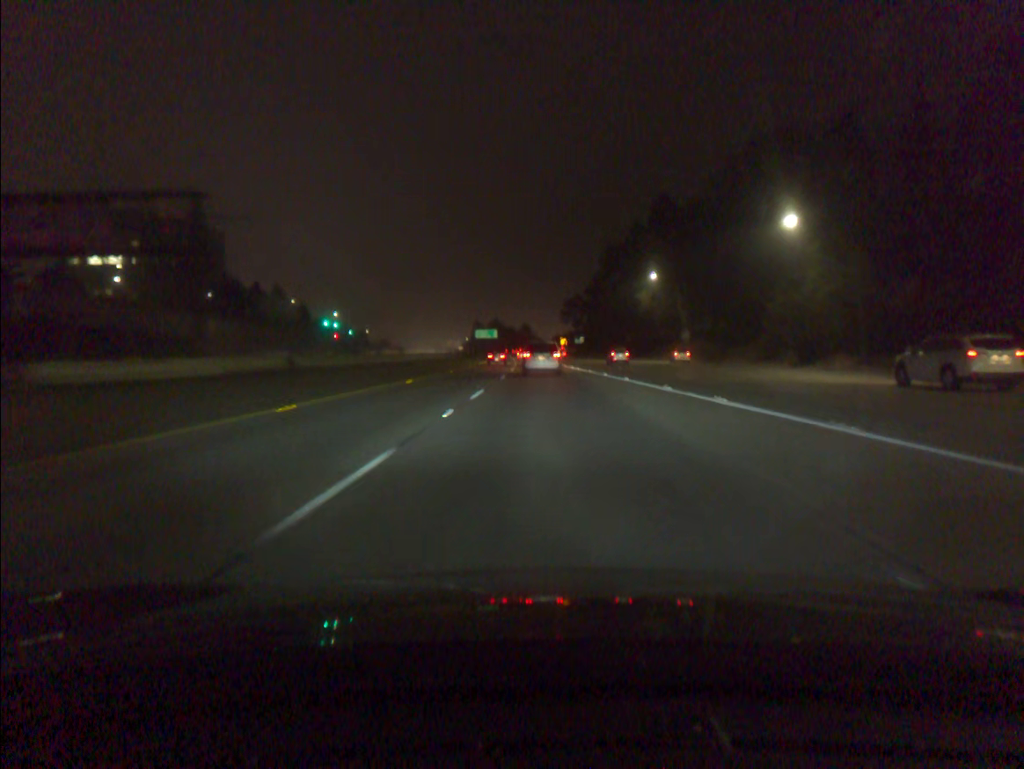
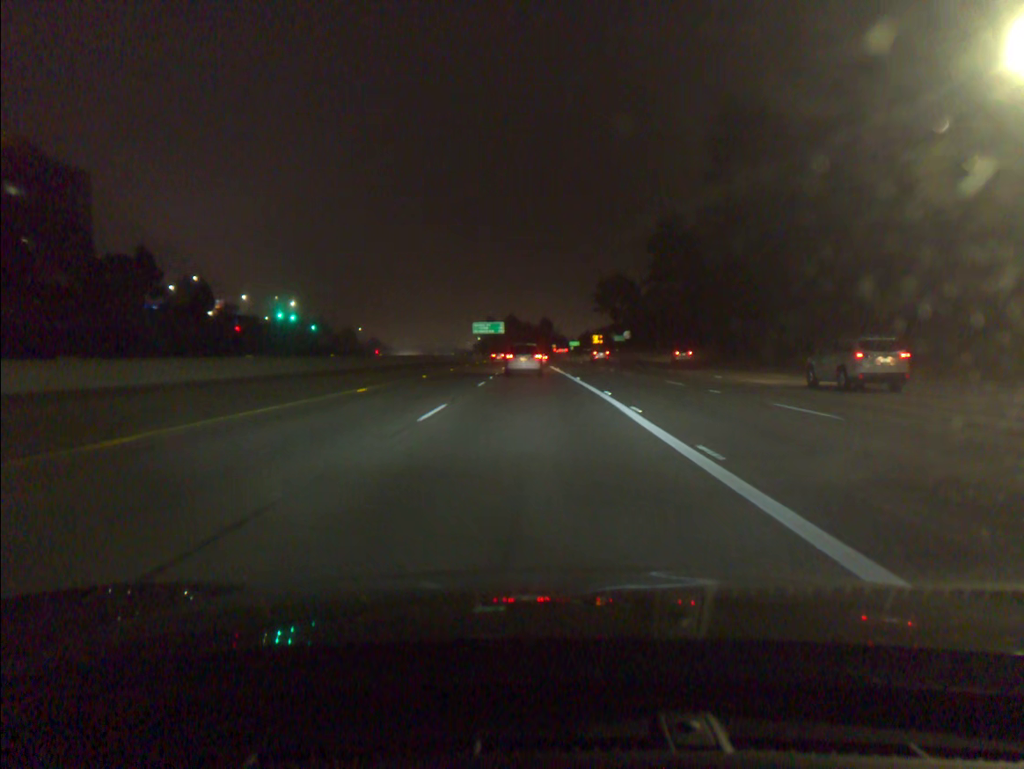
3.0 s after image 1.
(-0.2, +78.9) m; -2°
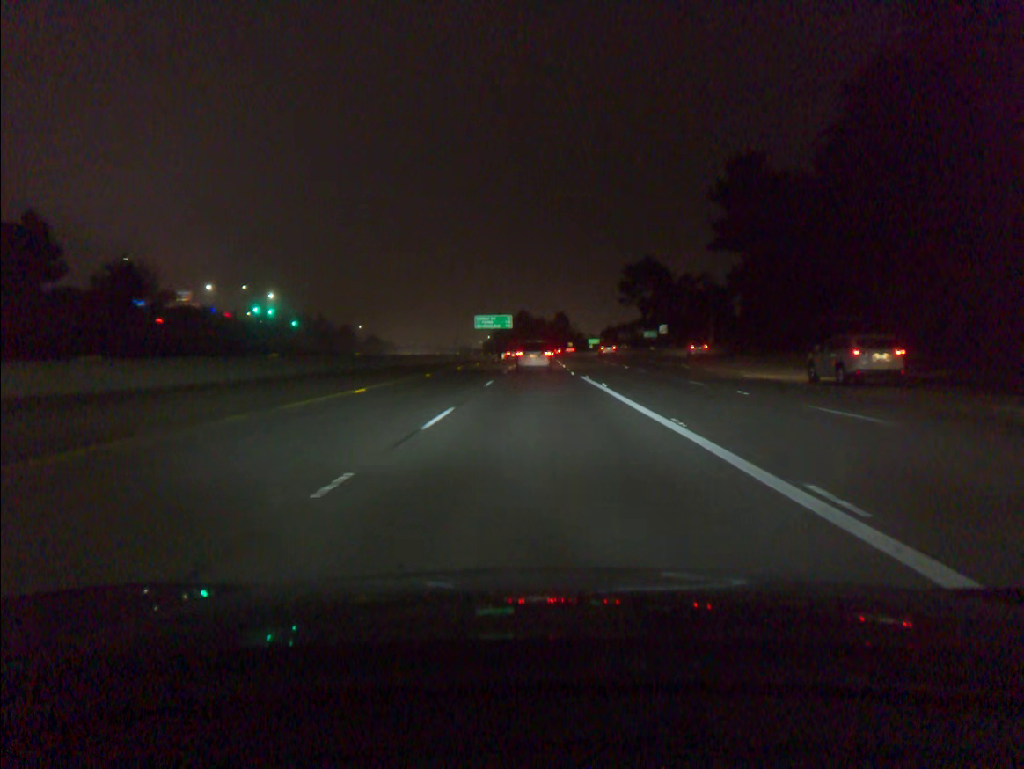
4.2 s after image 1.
(-0.3, +31.0) m; -1°
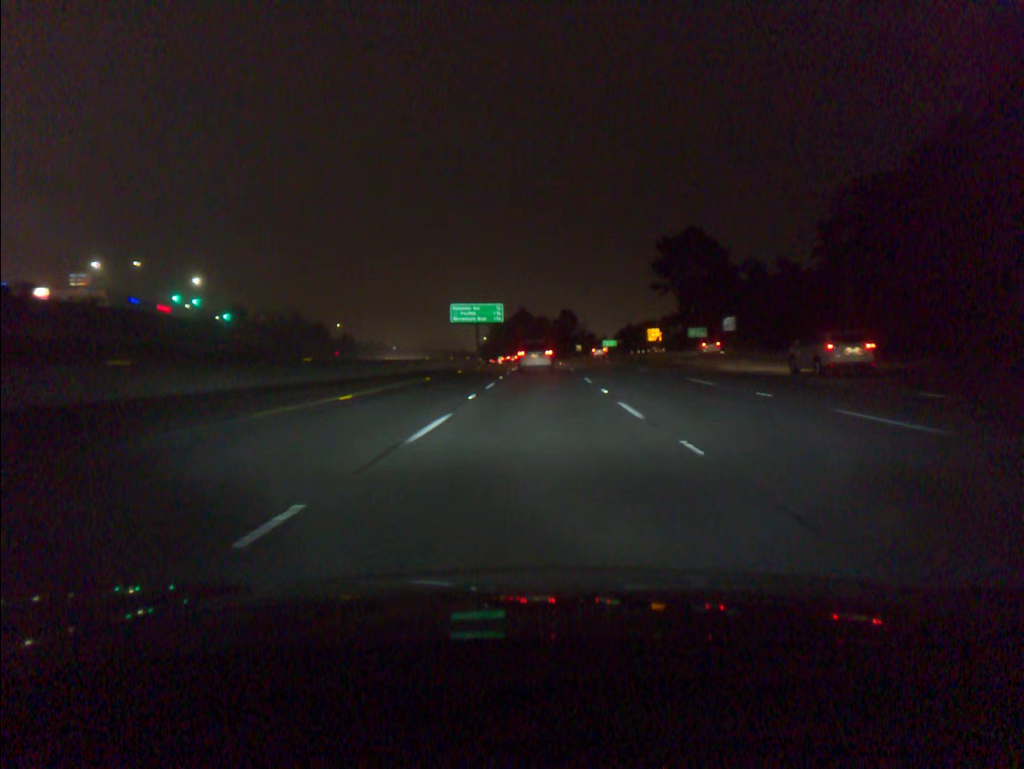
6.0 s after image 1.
(0.0, +45.9) m; 0°
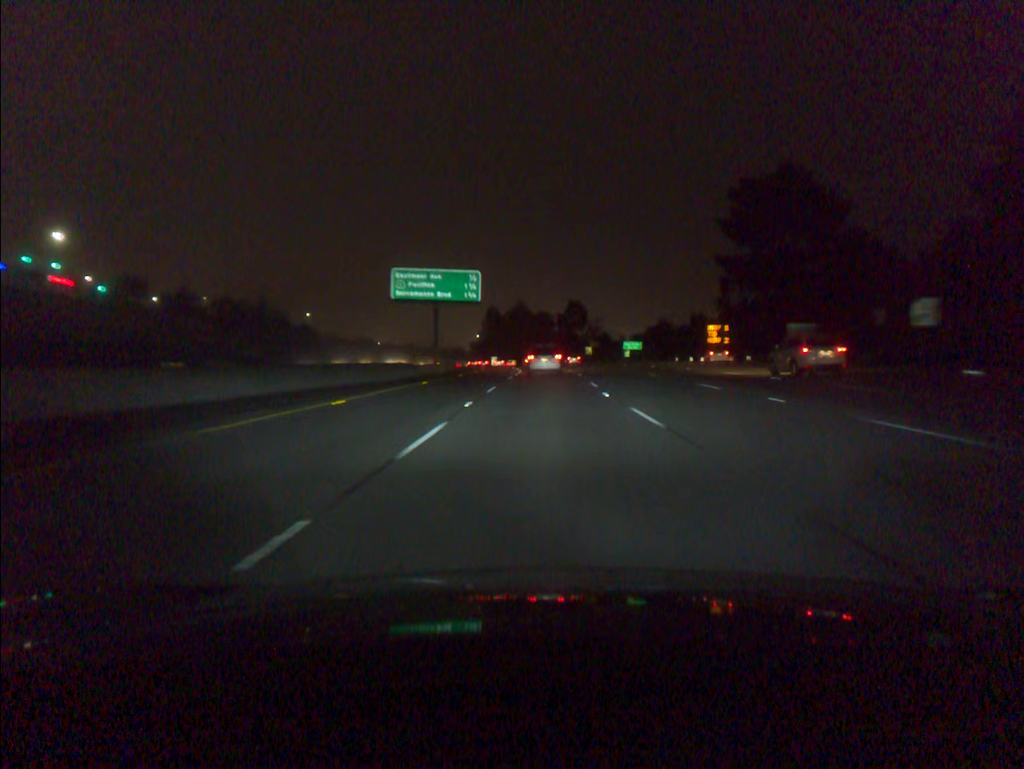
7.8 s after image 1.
(0.0, +45.1) m; 0°
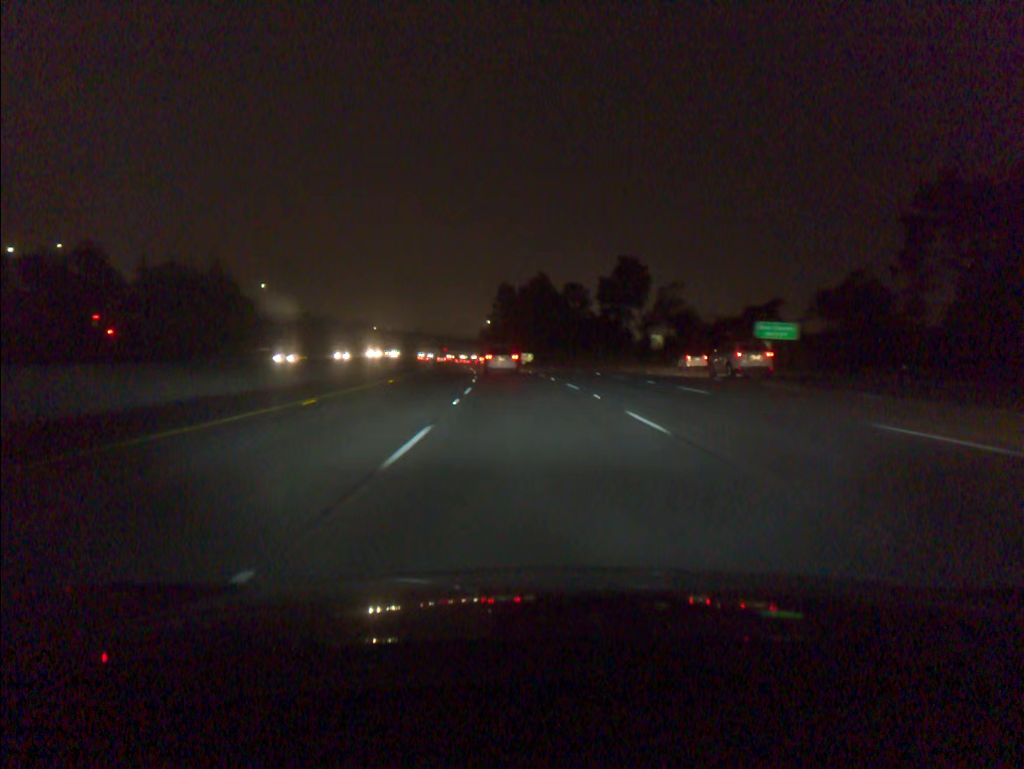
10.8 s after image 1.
(-0.1, +73.7) m; -2°
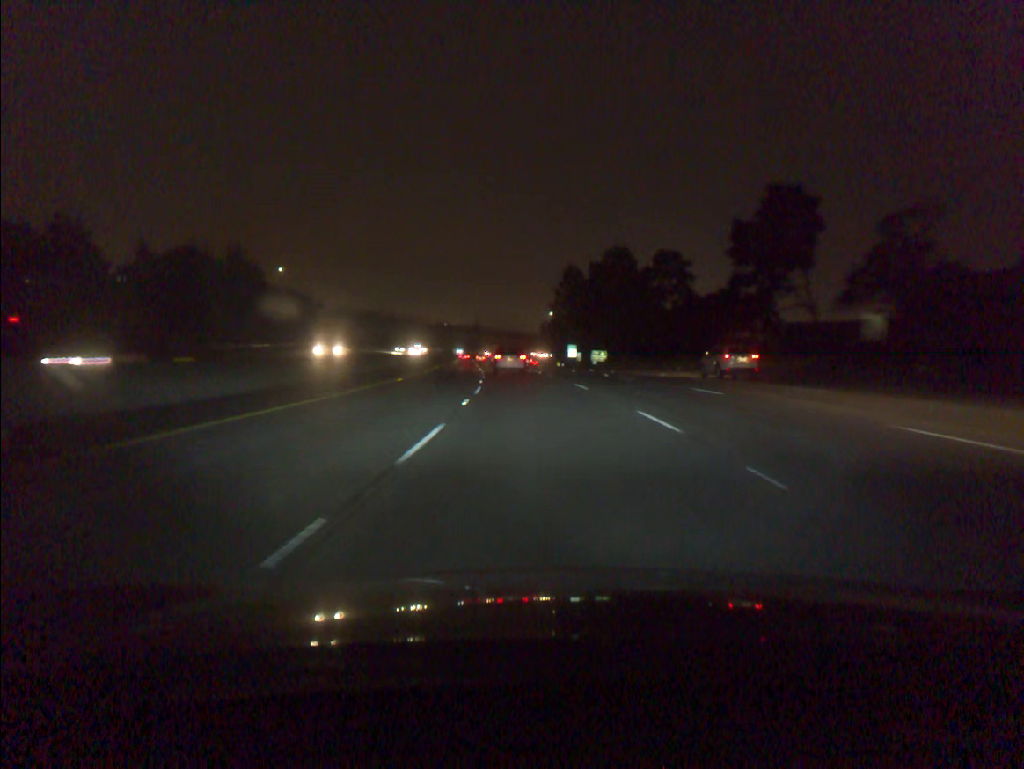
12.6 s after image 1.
(-1.9, +43.8) m; -5°
